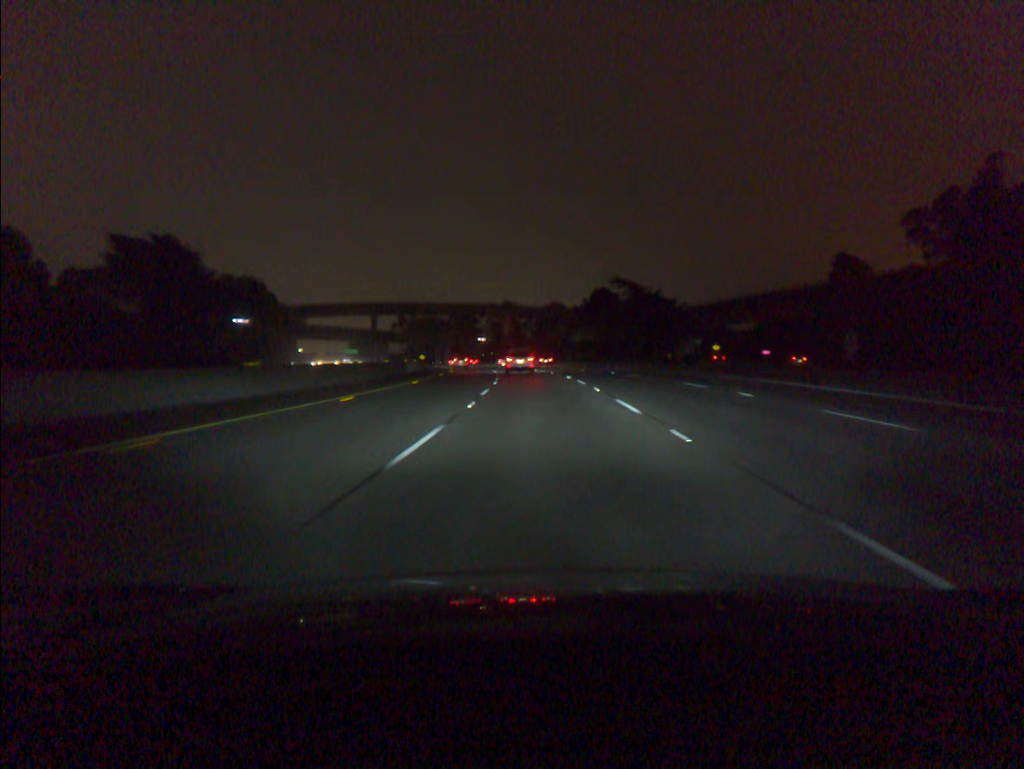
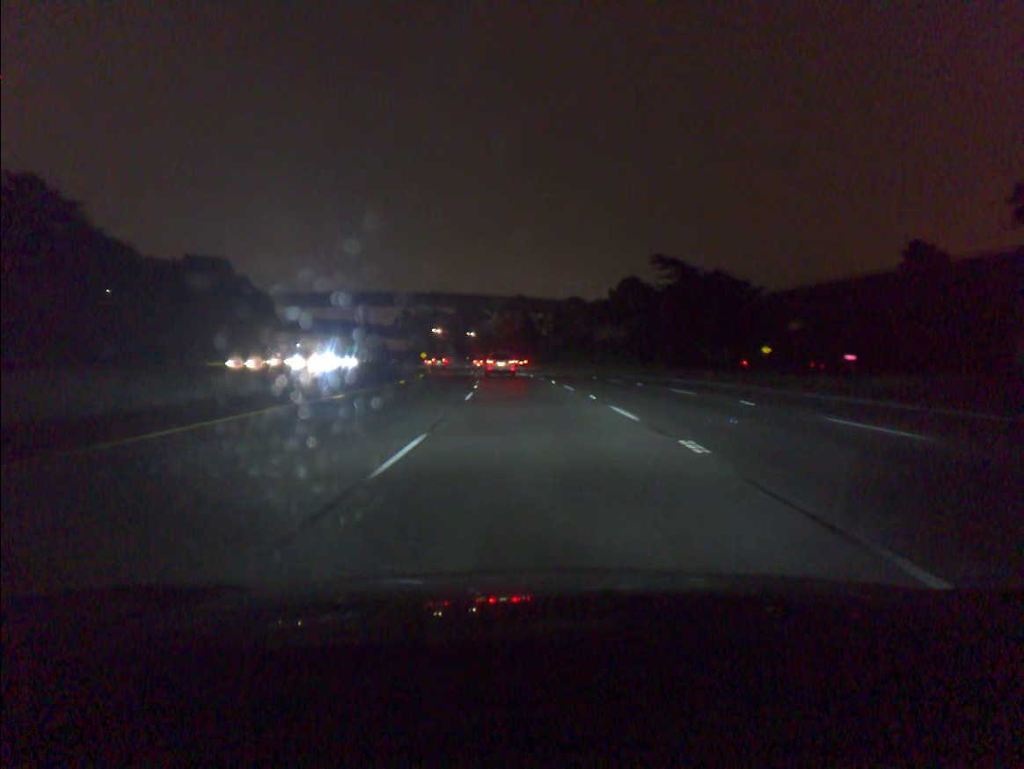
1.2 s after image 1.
(-0.2, +30.1) m; -1°
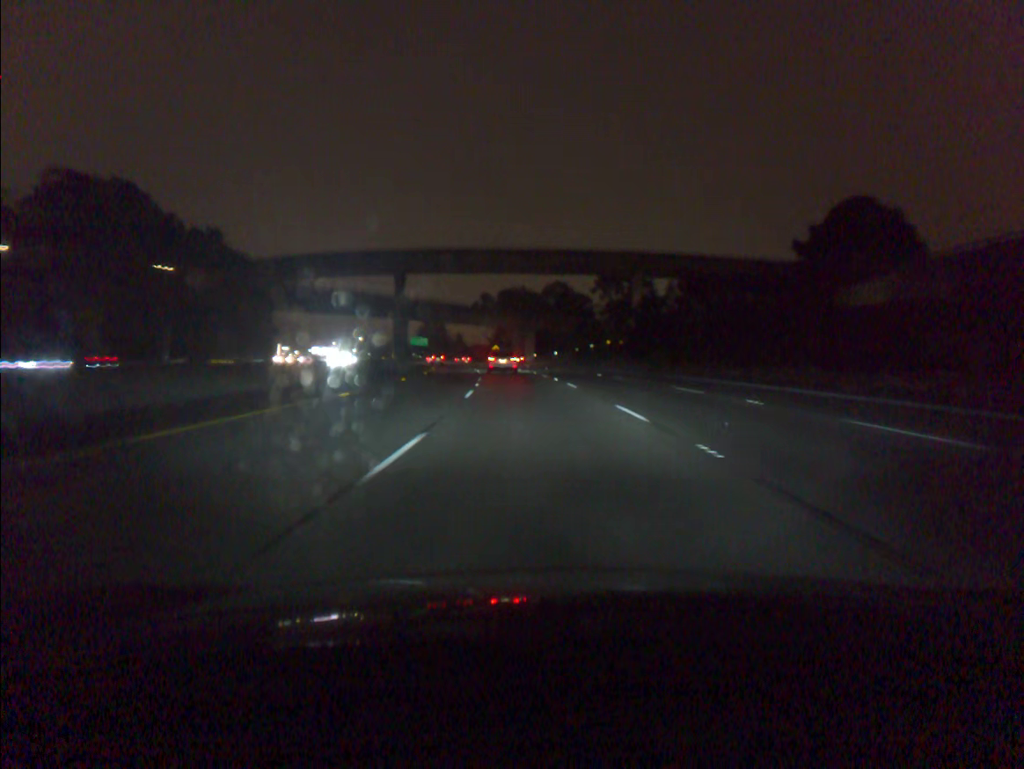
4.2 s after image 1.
(-4.5, +73.2) m; -7°
